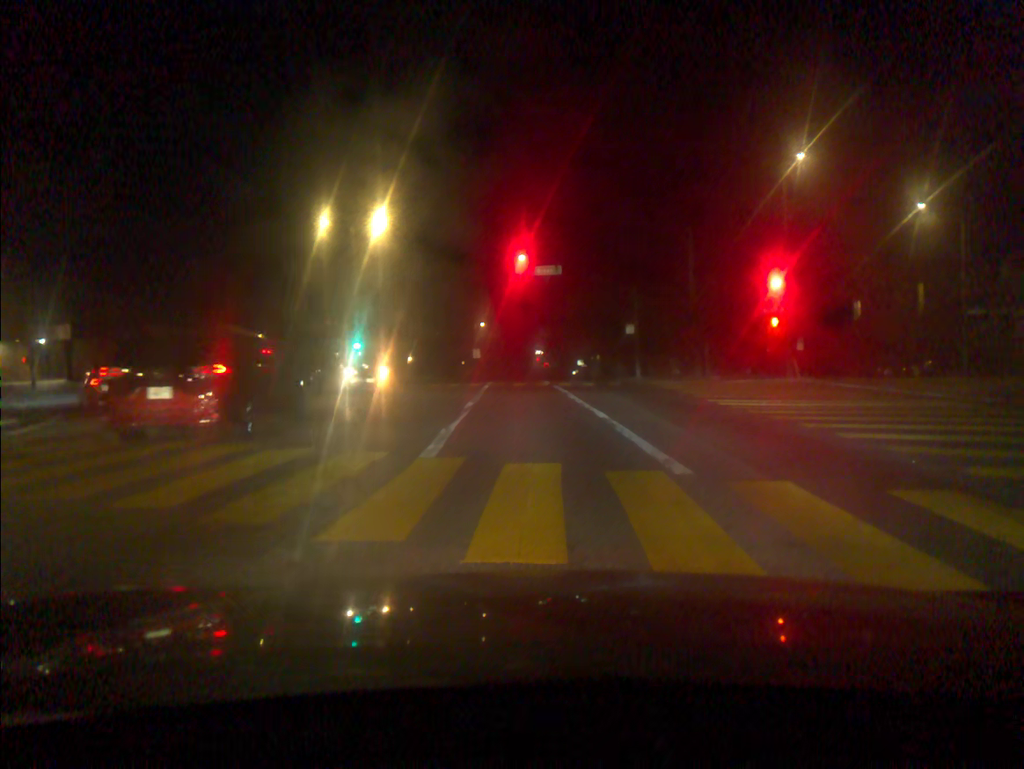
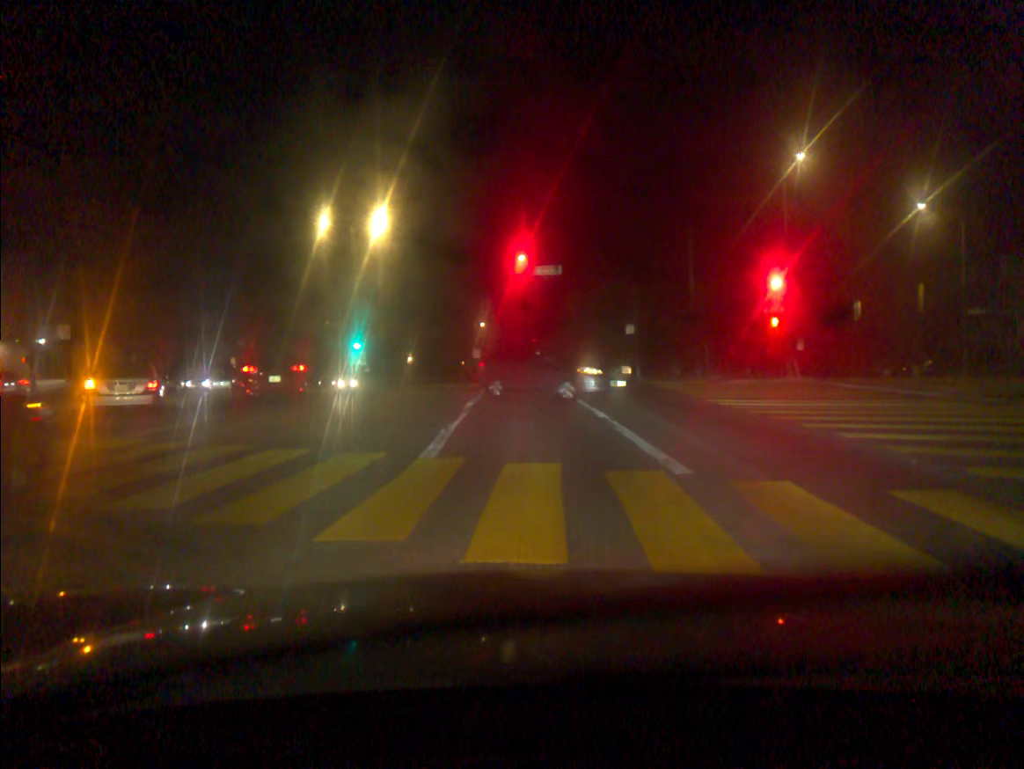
(0.0, 0.0) m; 0°
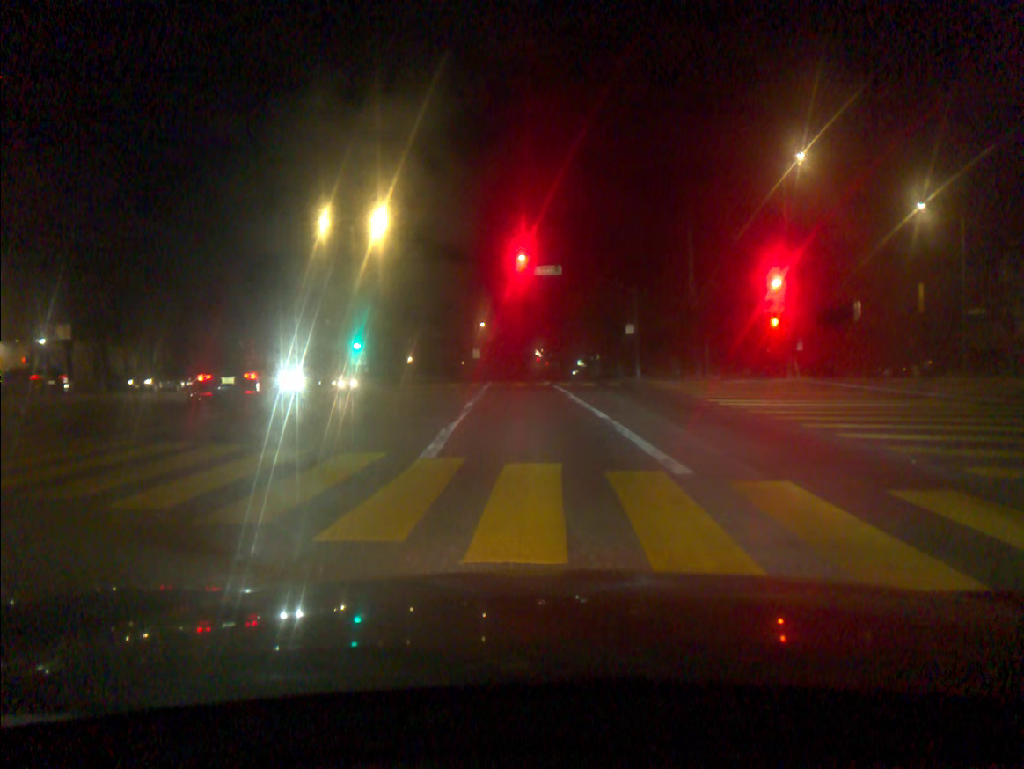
(0.0, 0.0) m; 0°
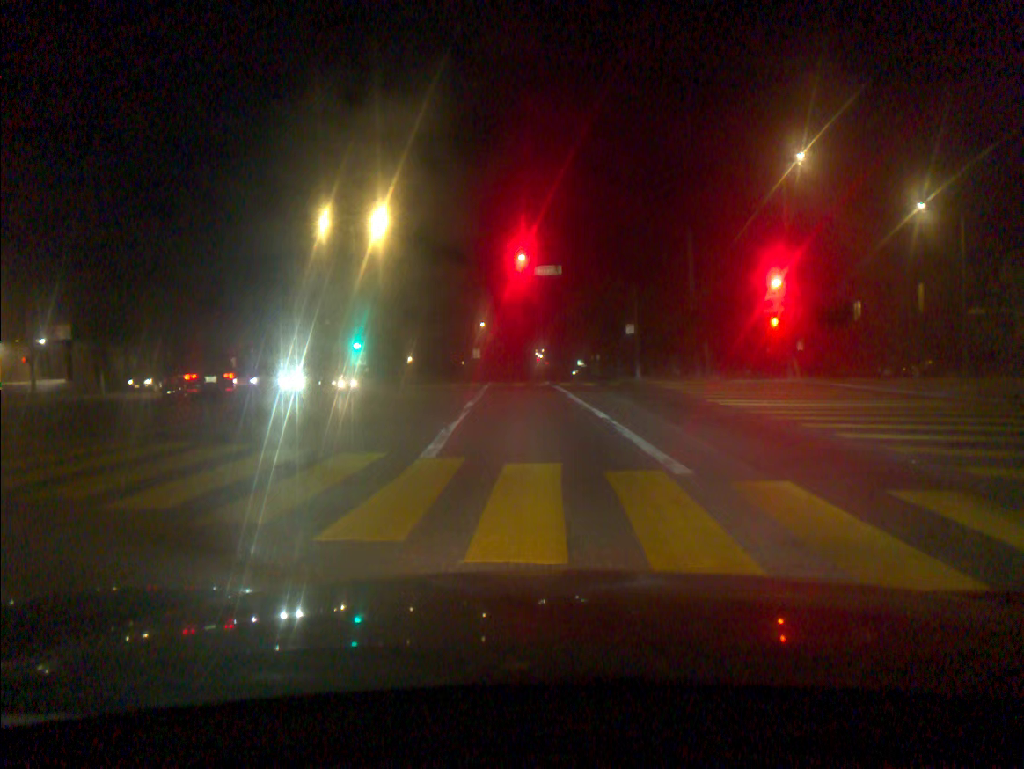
(0.0, 0.0) m; 0°
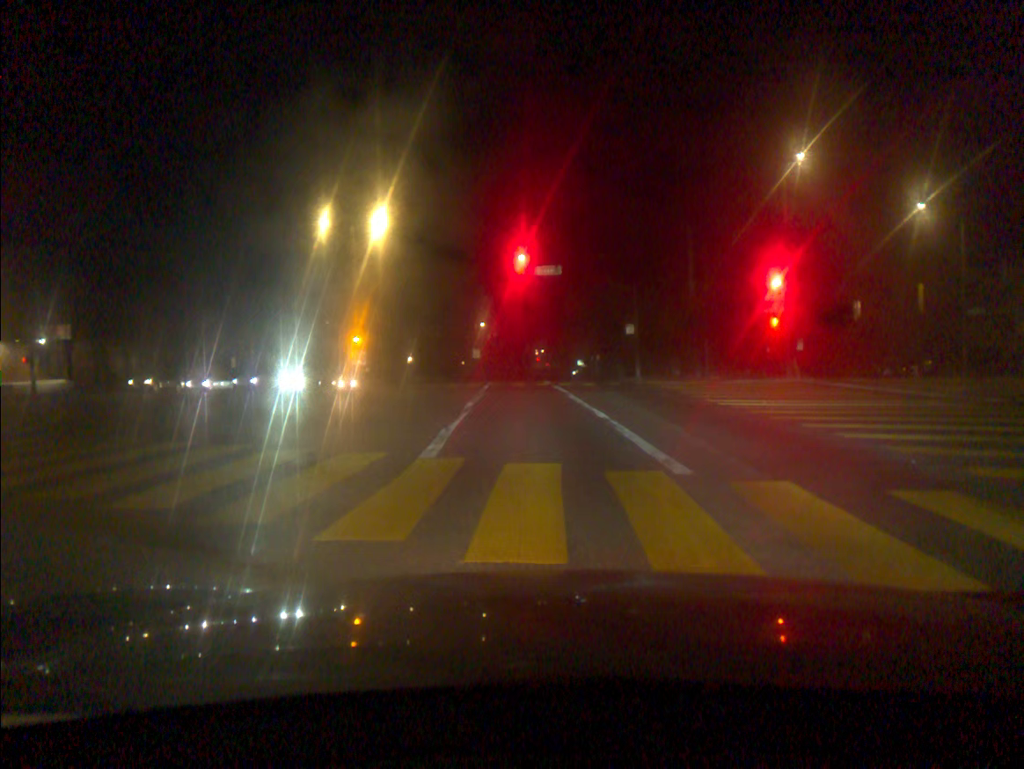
(0.0, +0.1) m; 0°
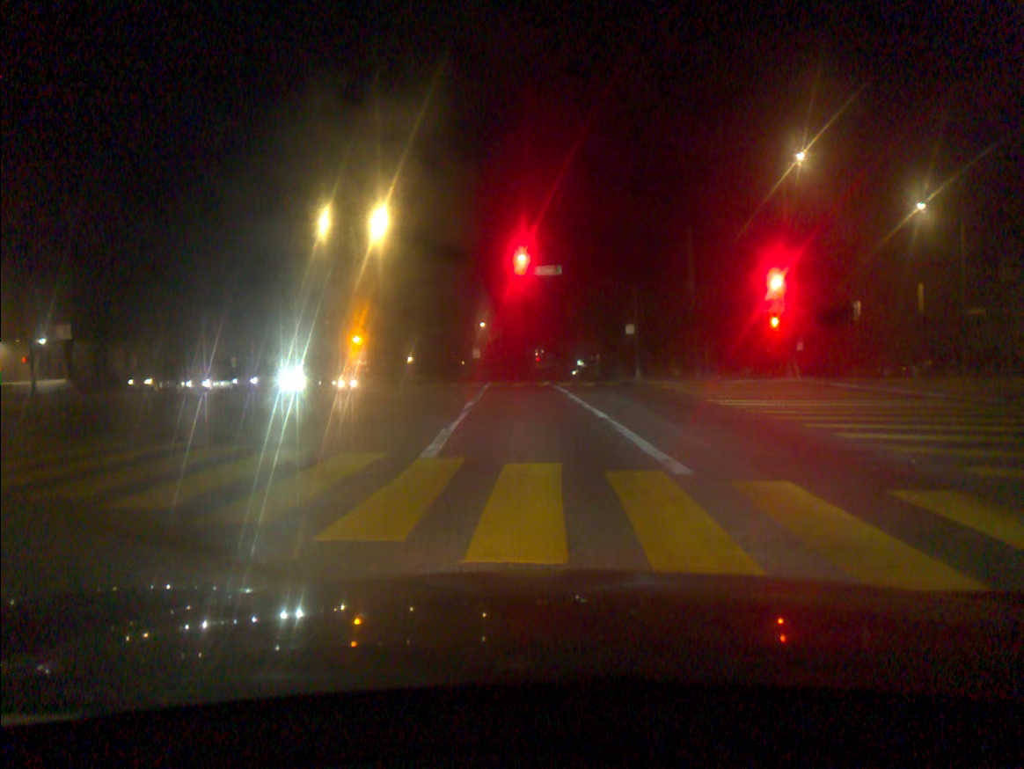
(0.0, 0.0) m; 0°
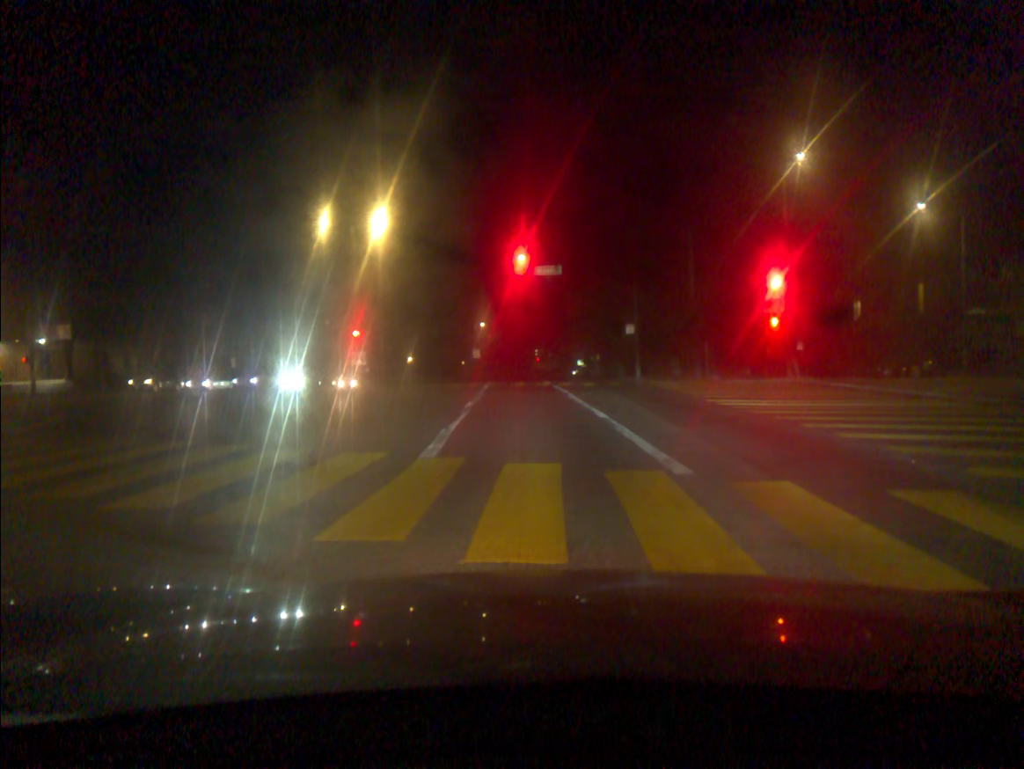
(0.0, 0.0) m; 0°
